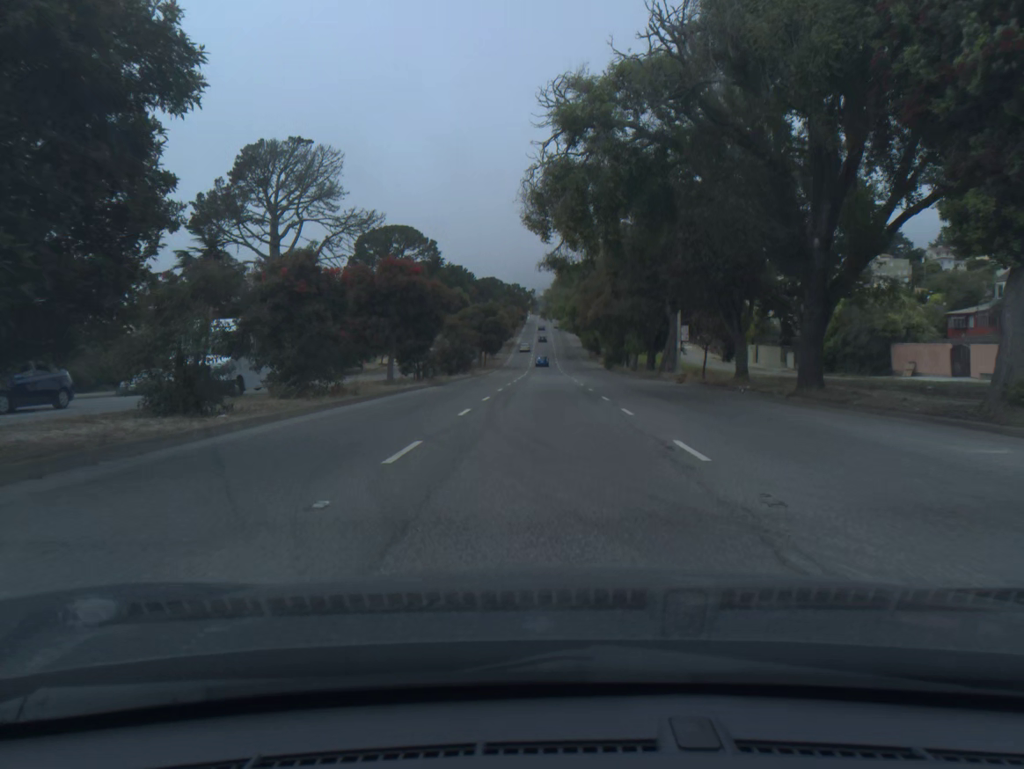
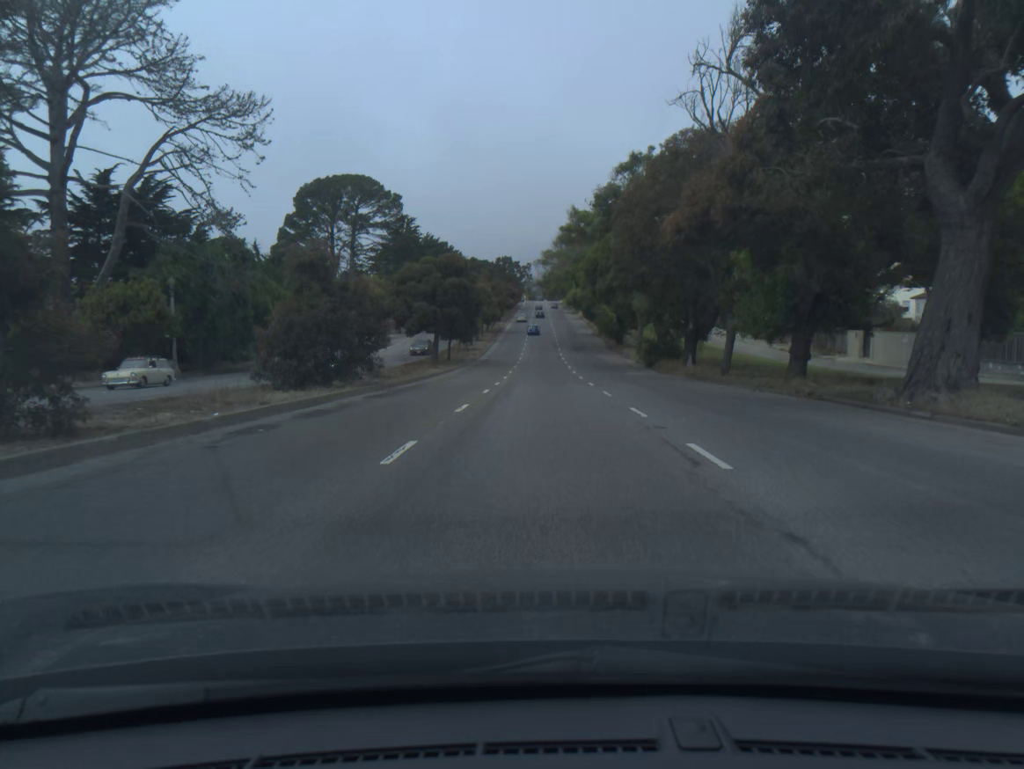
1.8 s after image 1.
(0.0, +36.8) m; 0°
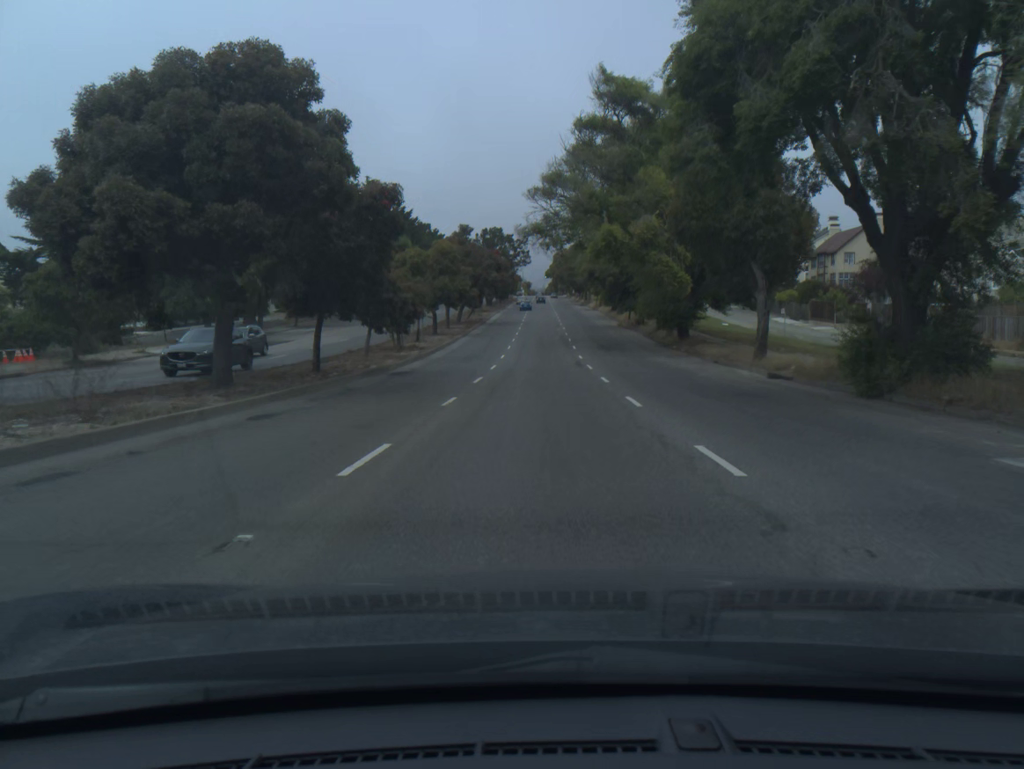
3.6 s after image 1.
(0.0, +37.2) m; 0°
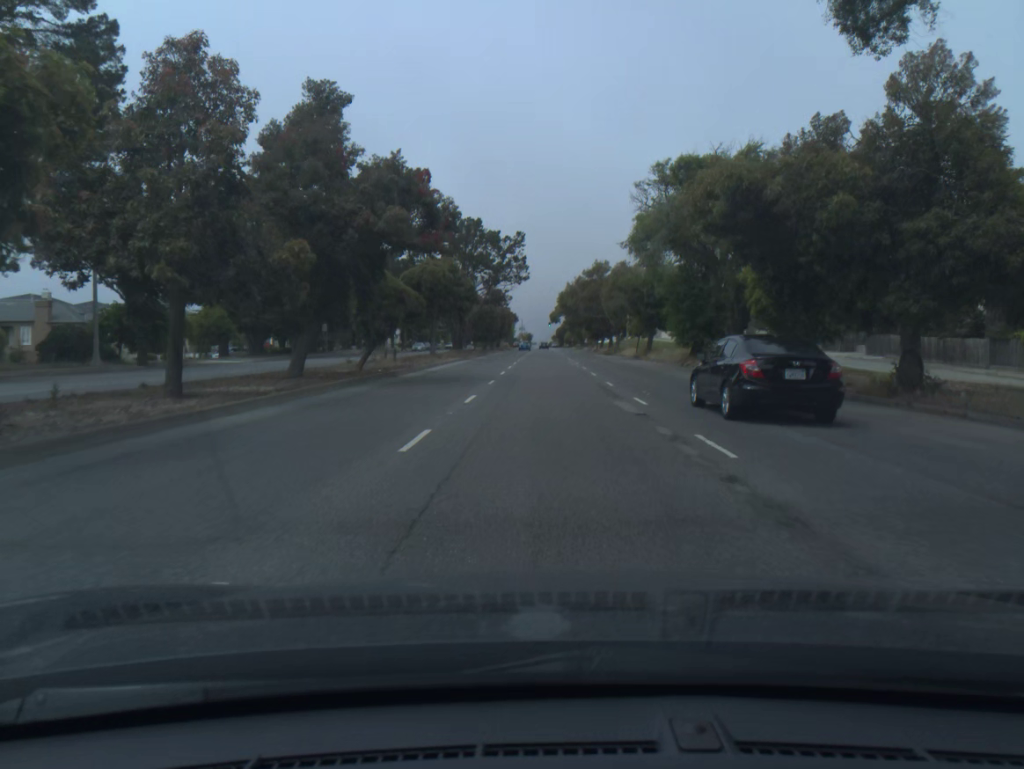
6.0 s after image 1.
(-0.3, +48.9) m; 0°
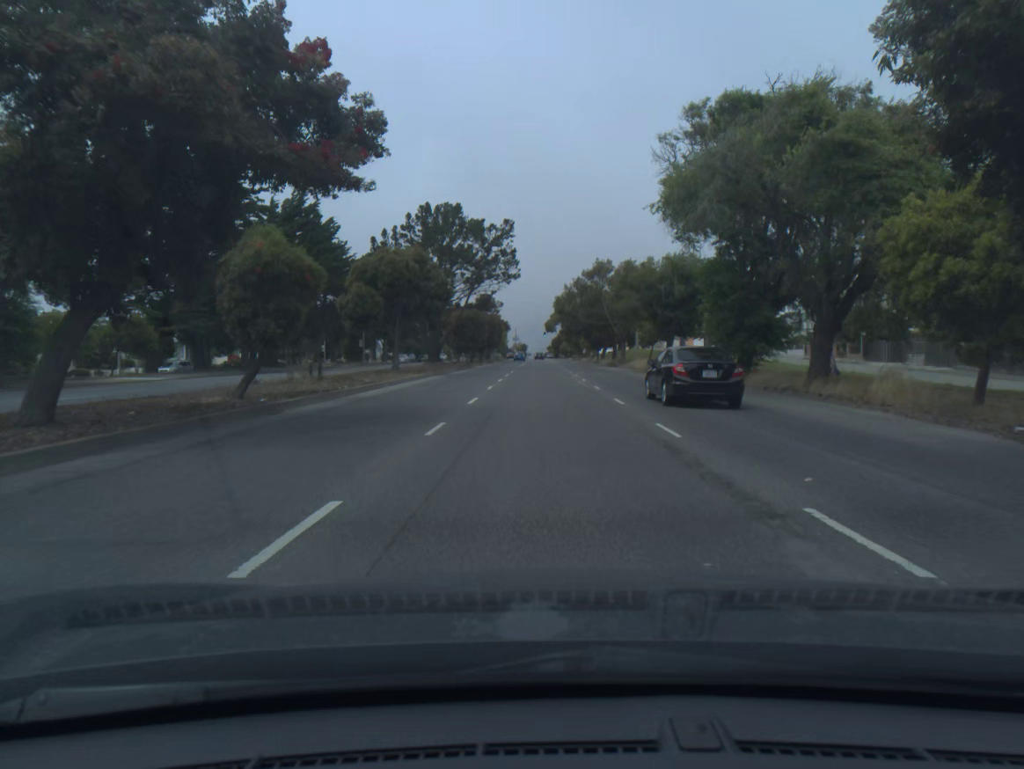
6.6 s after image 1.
(0.0, +11.9) m; 0°
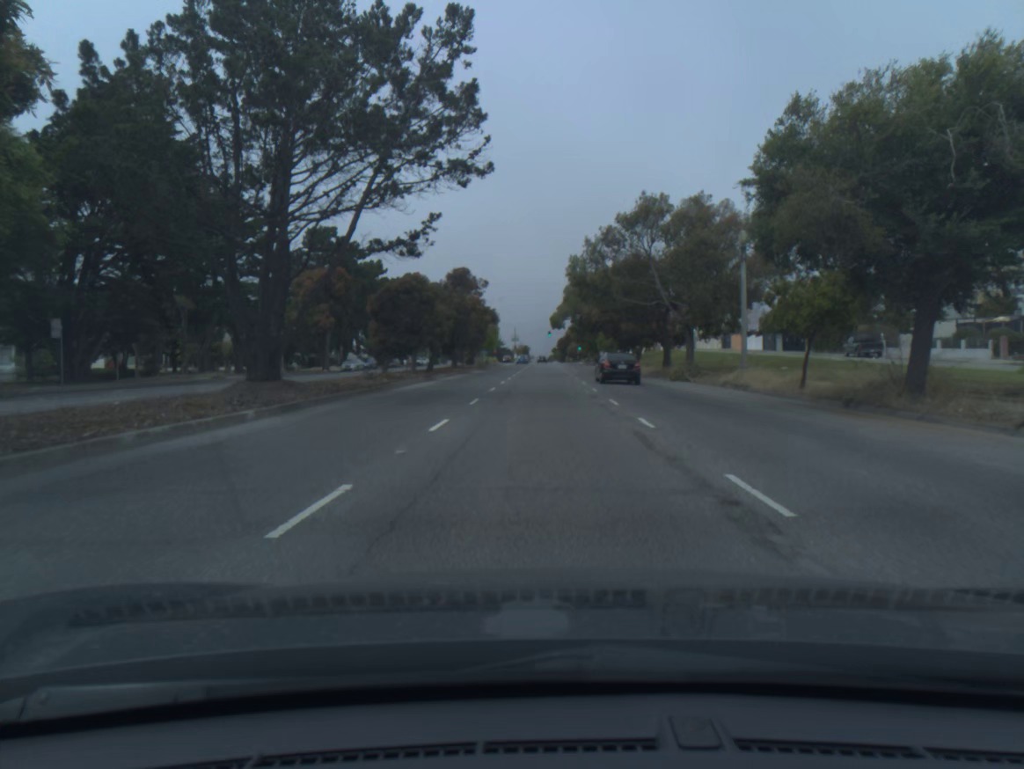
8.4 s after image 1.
(0.0, +35.1) m; 0°
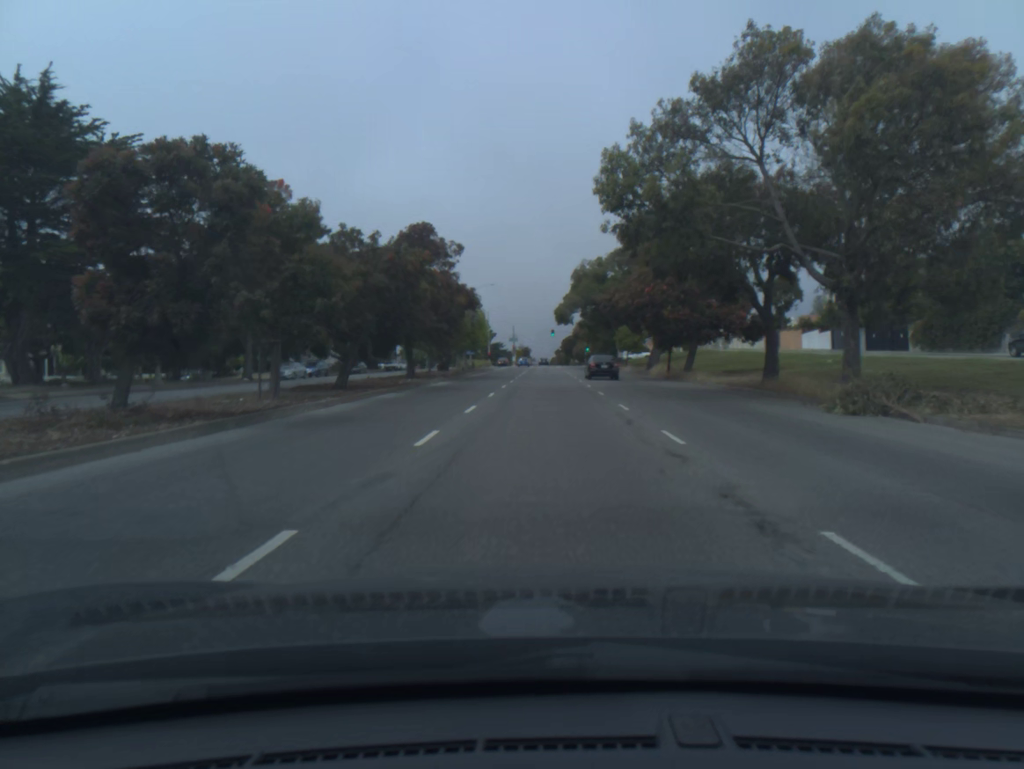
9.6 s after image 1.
(0.0, +23.6) m; 0°
